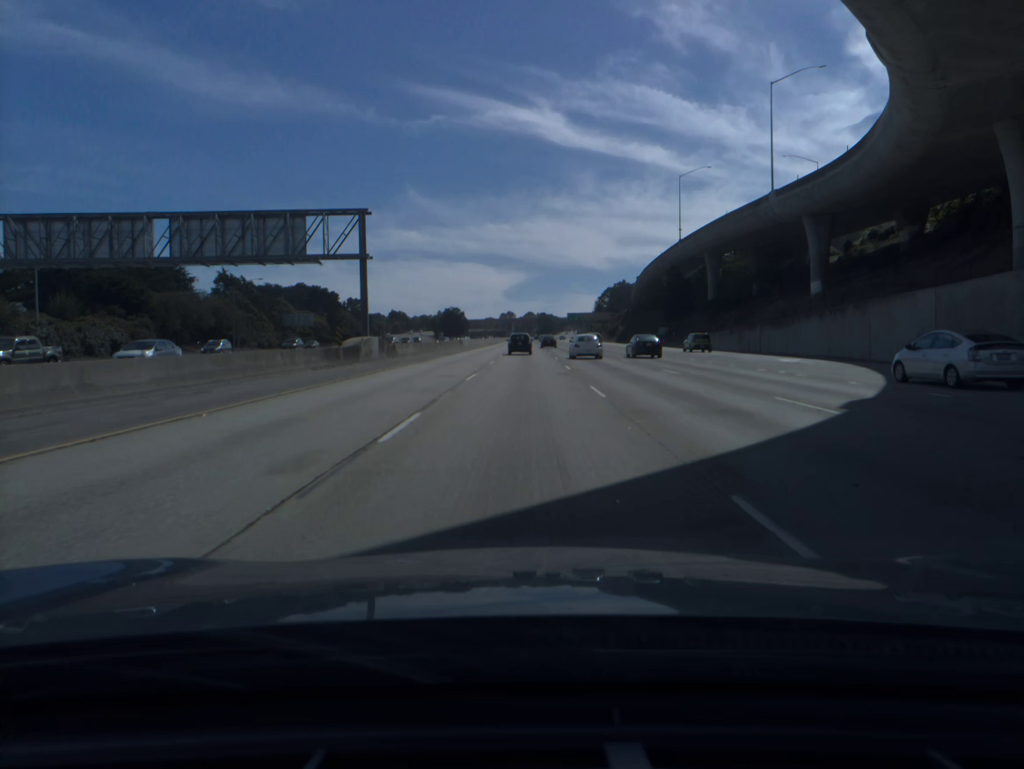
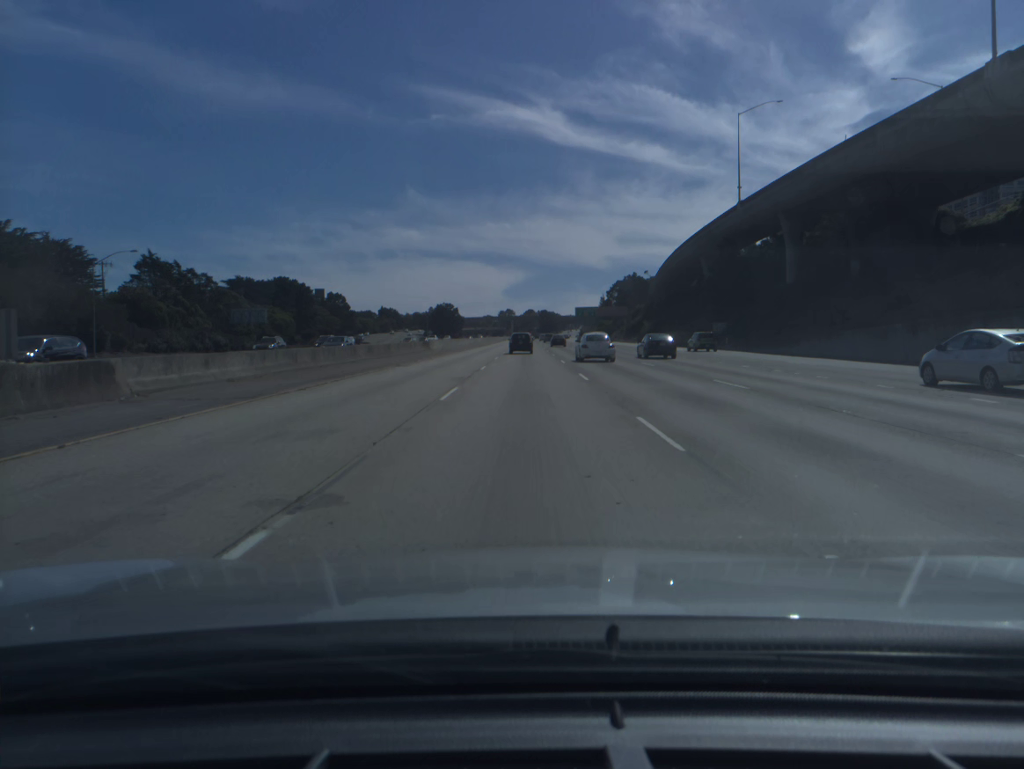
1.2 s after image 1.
(-0.1, +37.6) m; 0°
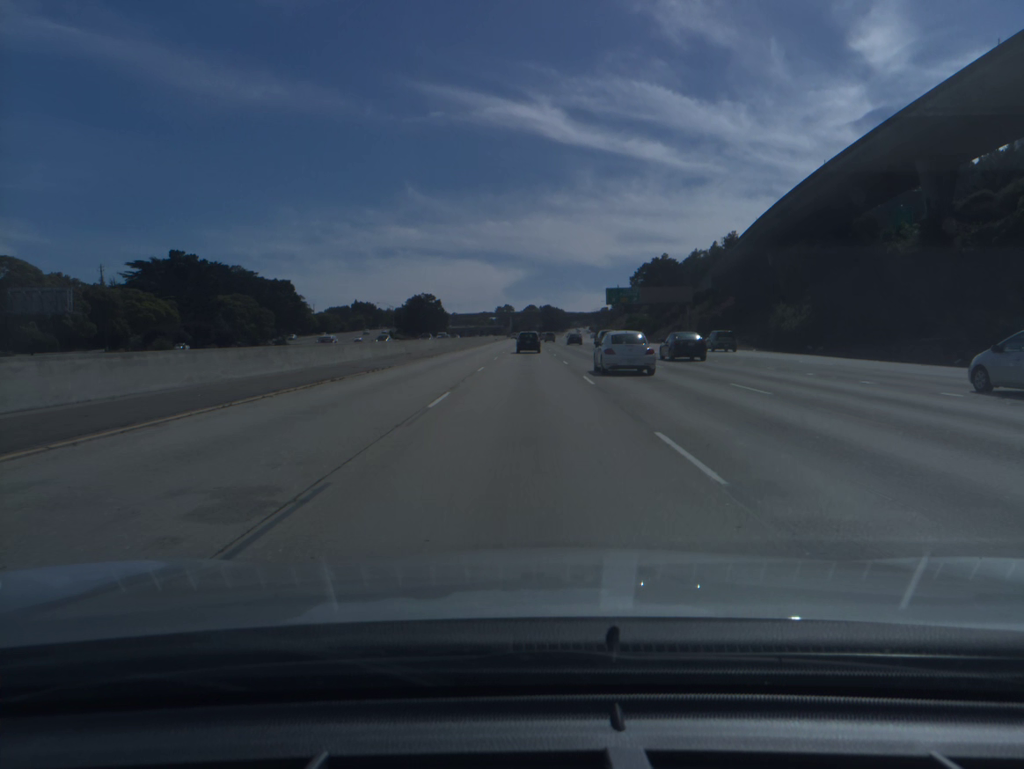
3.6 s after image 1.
(+0.2, +75.1) m; 0°
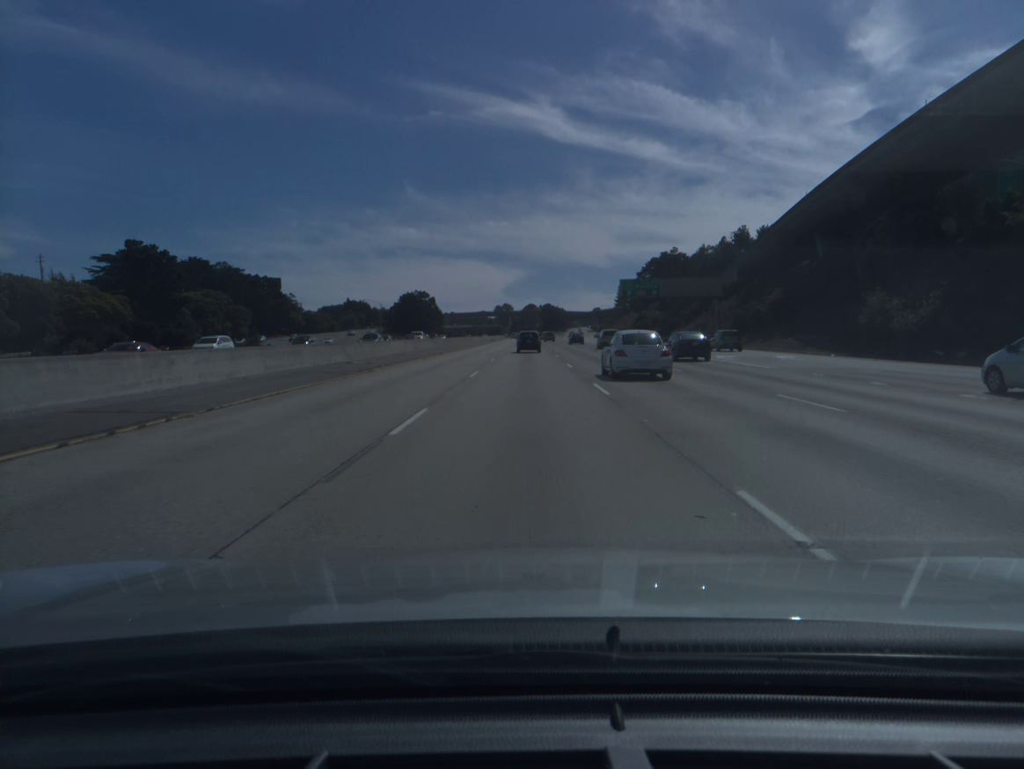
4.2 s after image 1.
(0.0, +18.7) m; 0°
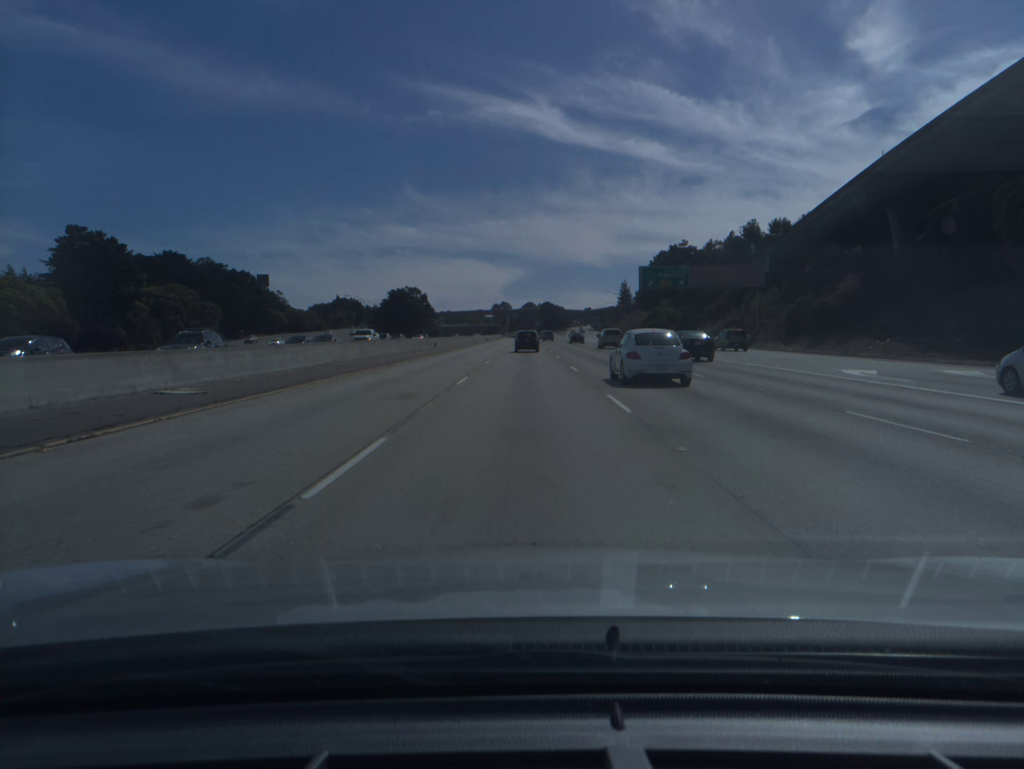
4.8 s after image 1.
(0.0, +18.6) m; 0°
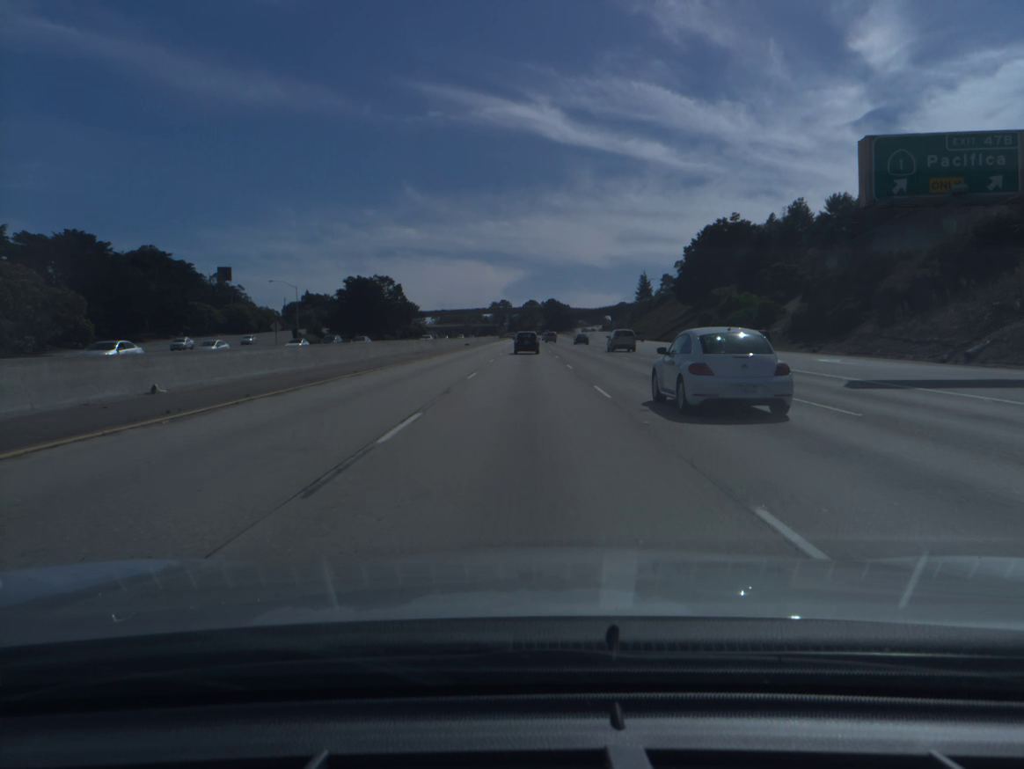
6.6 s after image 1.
(0.0, +55.2) m; 0°
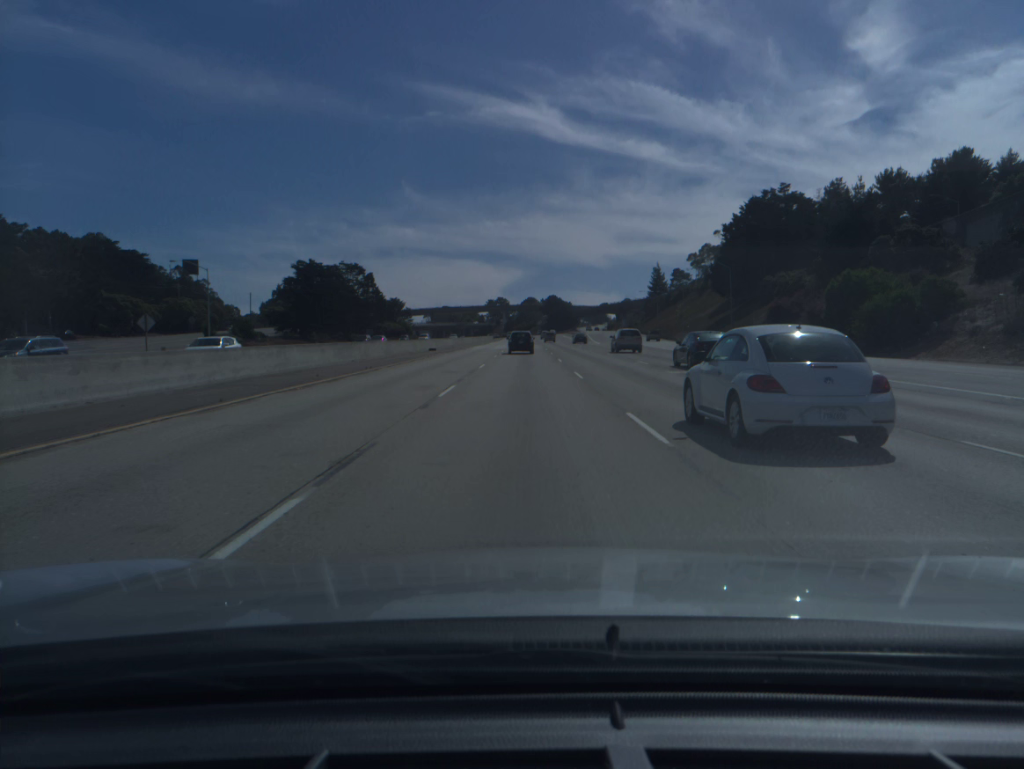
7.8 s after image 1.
(0.0, +36.4) m; 0°
